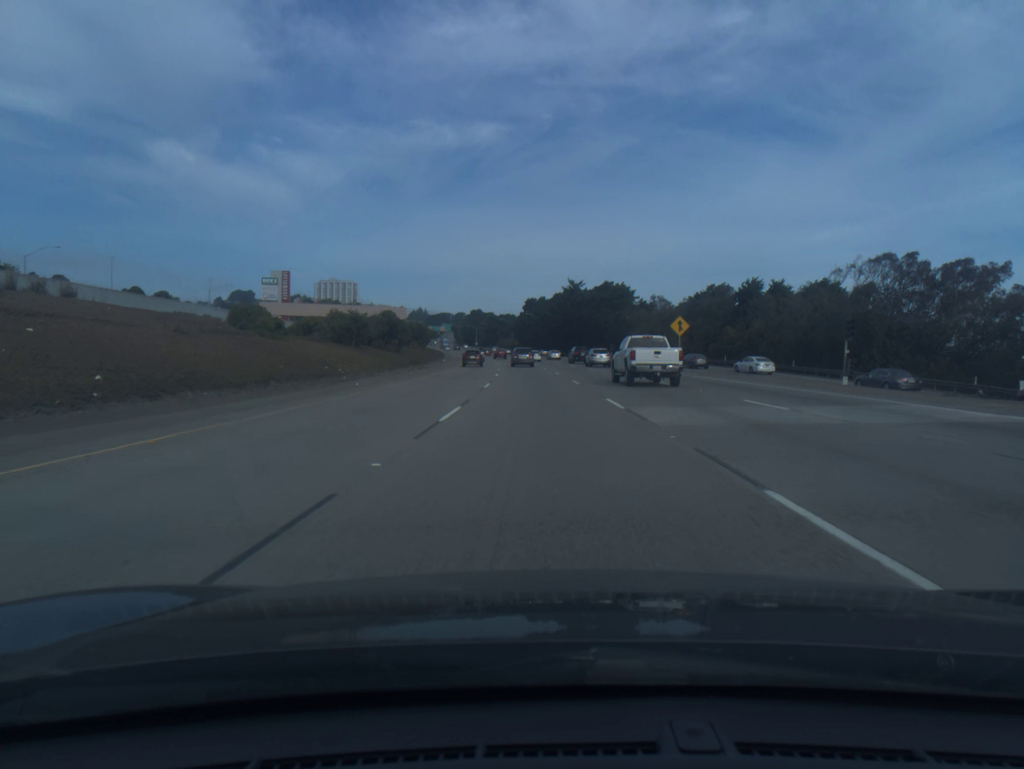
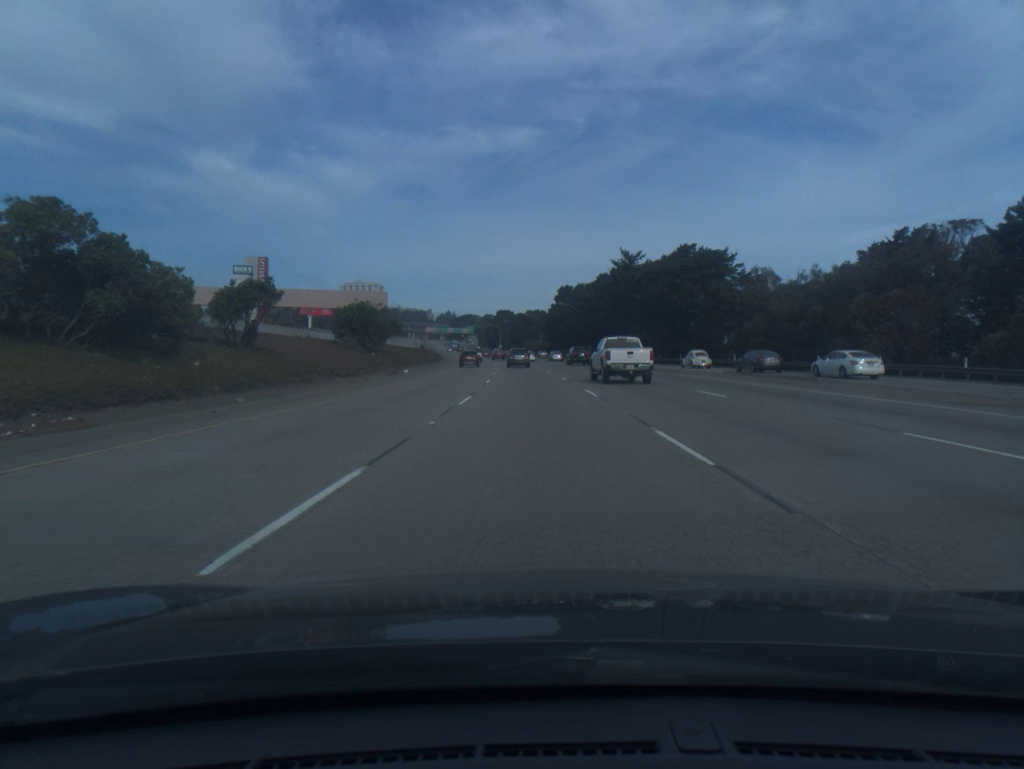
(-1.0, +52.9) m; -2°
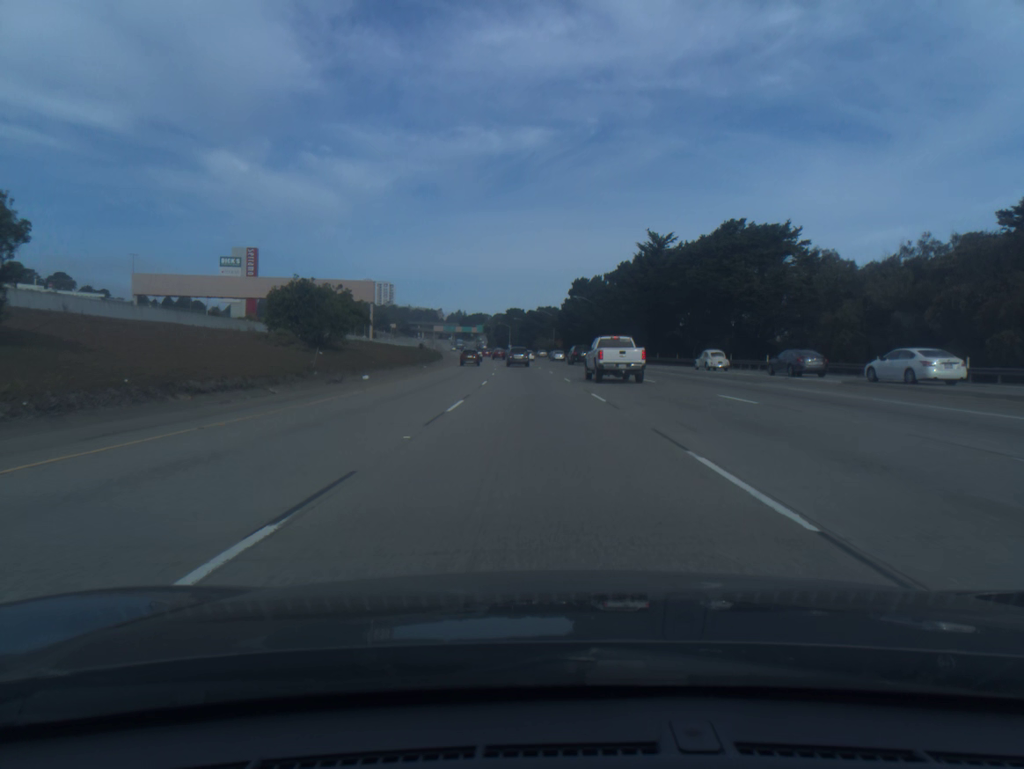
(-0.1, +17.7) m; -1°
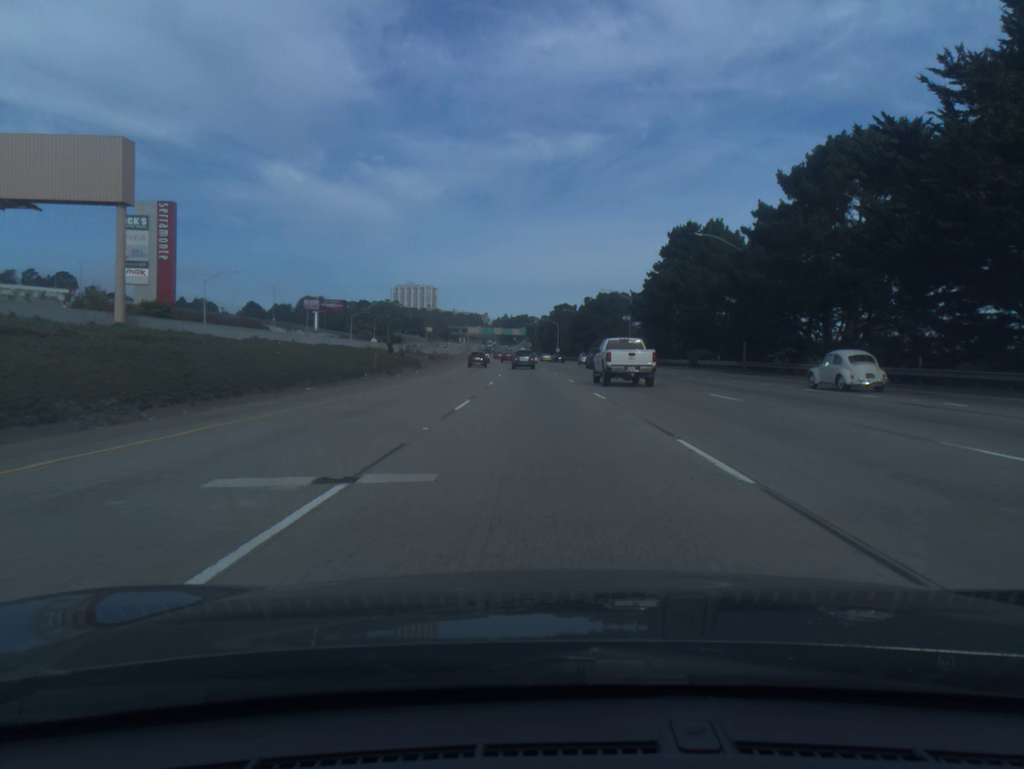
(-2.3, +71.2) m; -4°
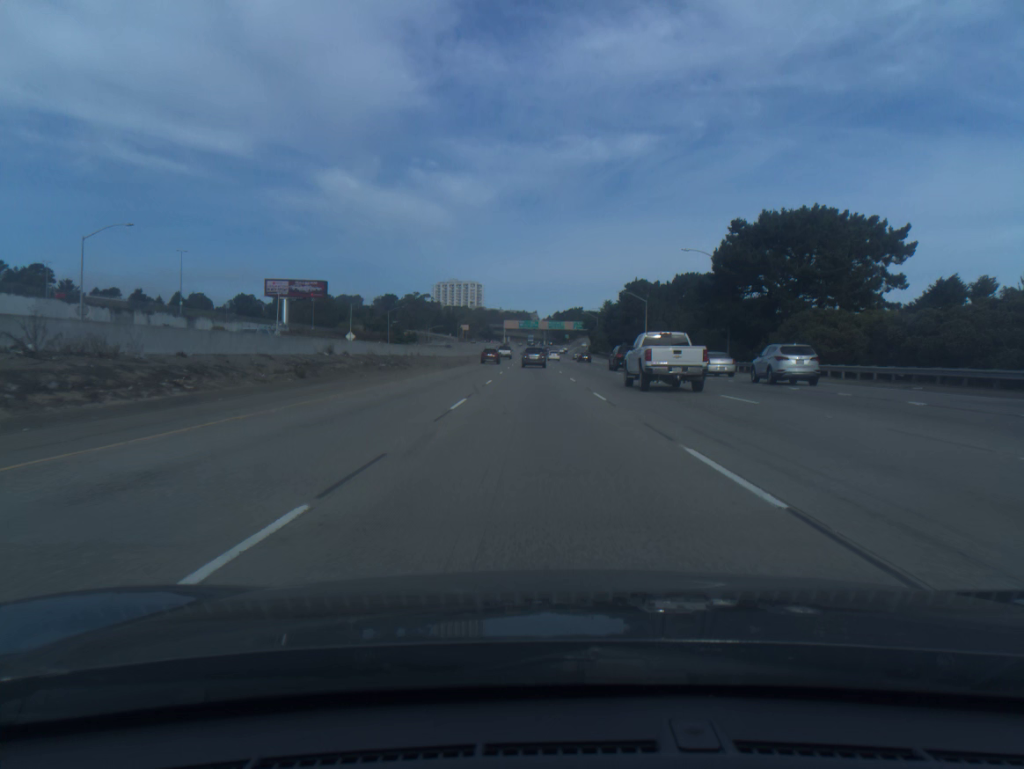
(-3.0, +88.9) m; -4°
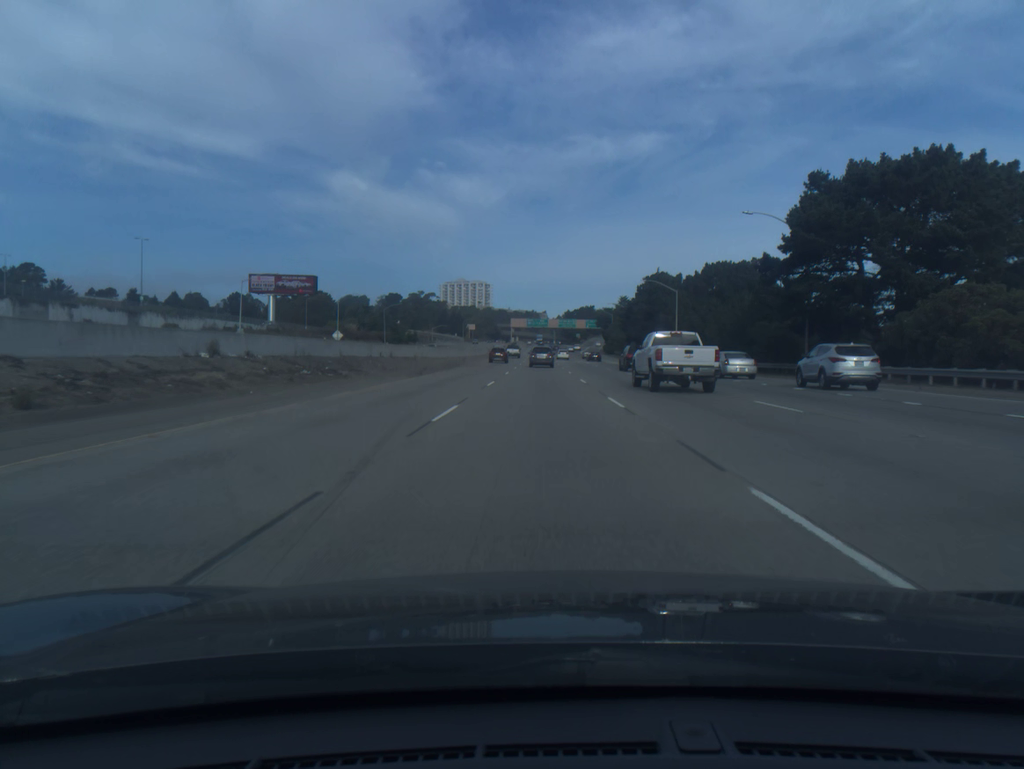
(-0.1, +17.6) m; -1°
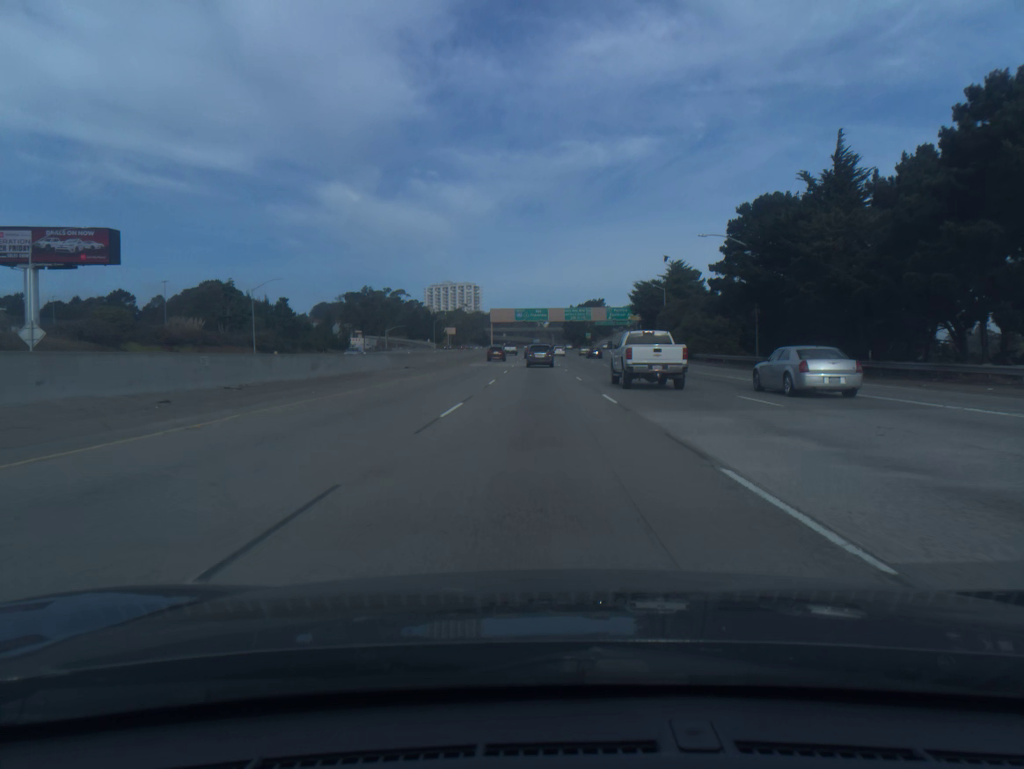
(-0.3, +86.6) m; 0°
